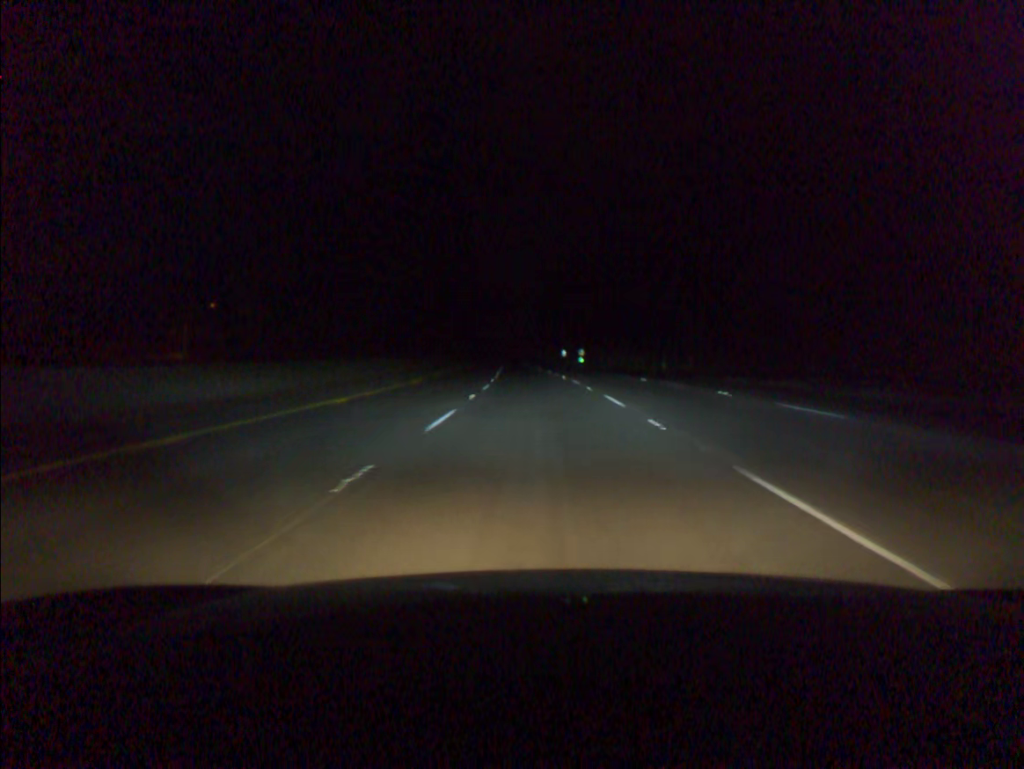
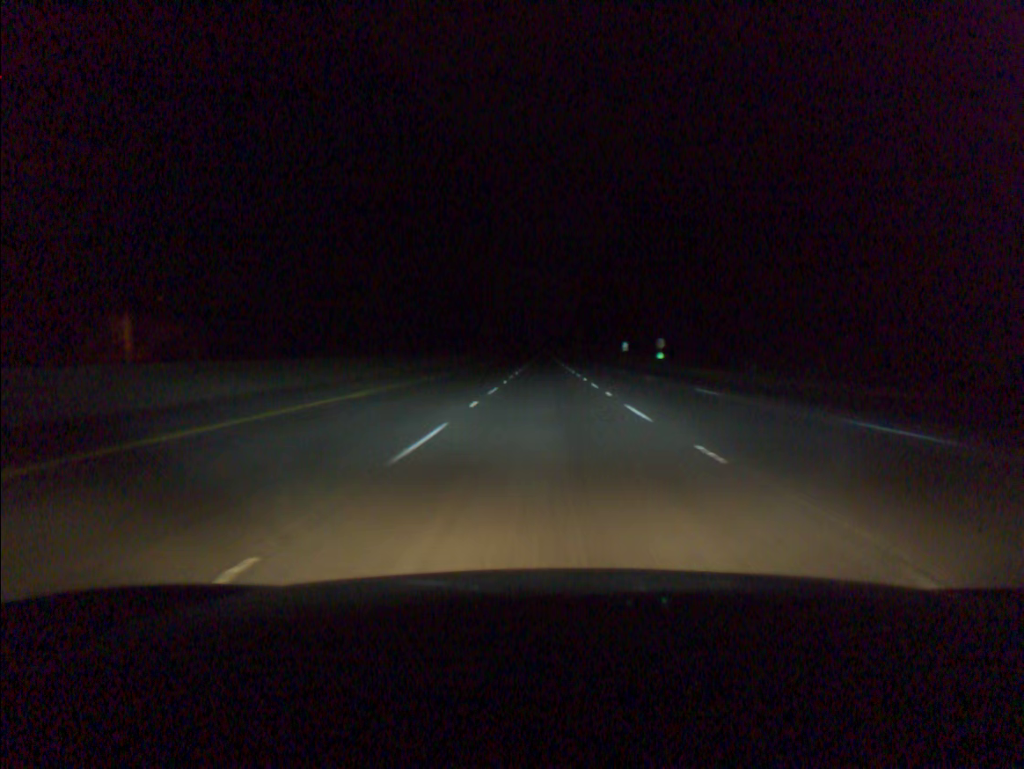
(-2.2, +76.5) m; -3°
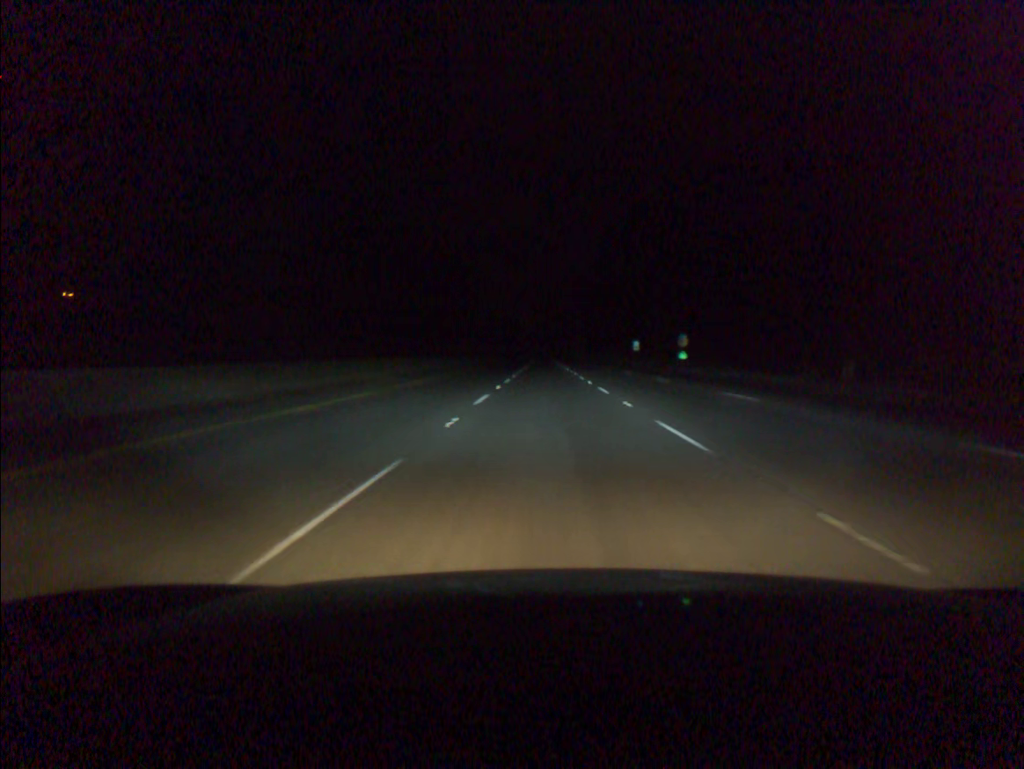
(0.0, +19.2) m; 0°
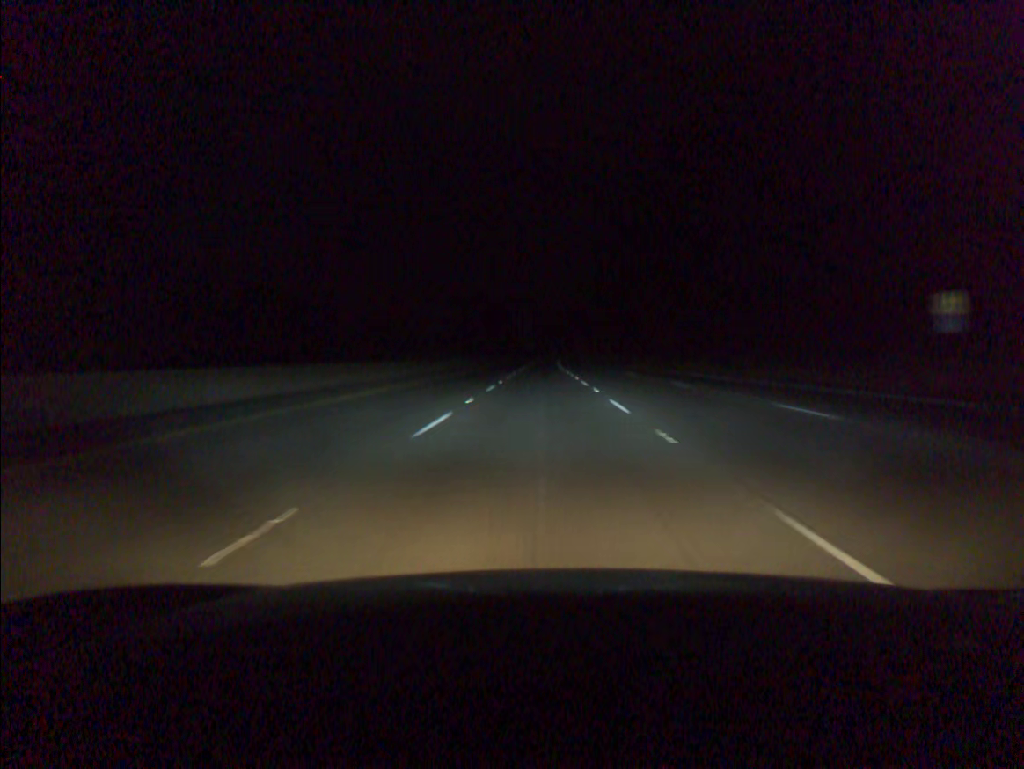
(+0.4, +95.5) m; 0°
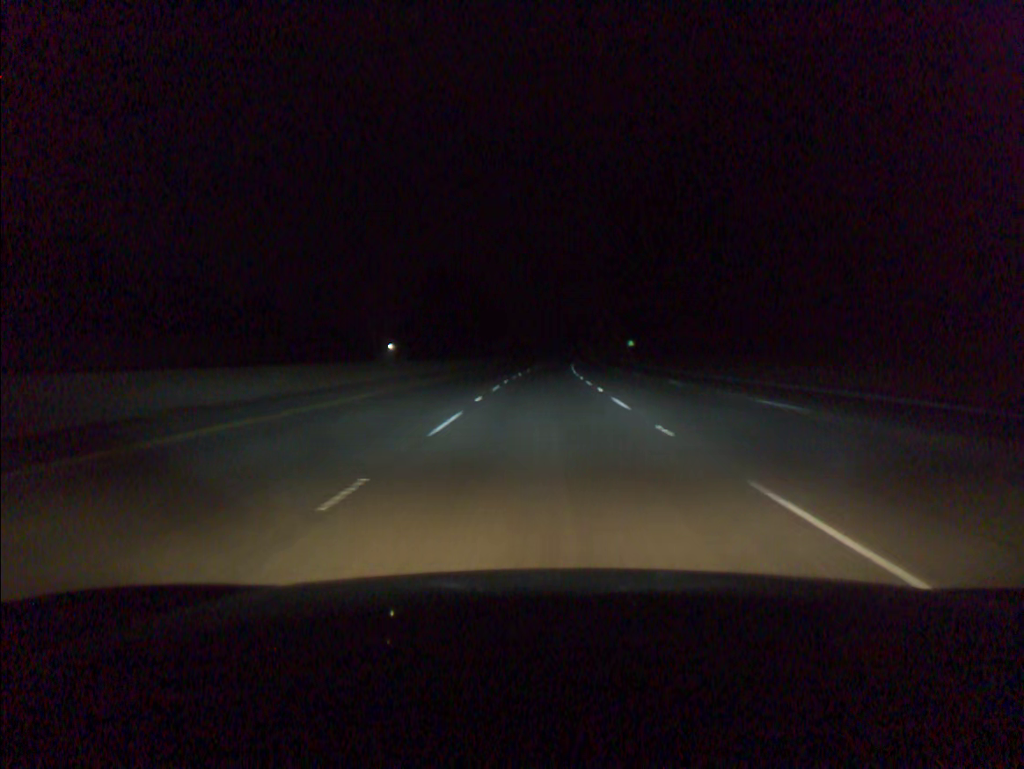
(0.0, +57.2) m; 0°
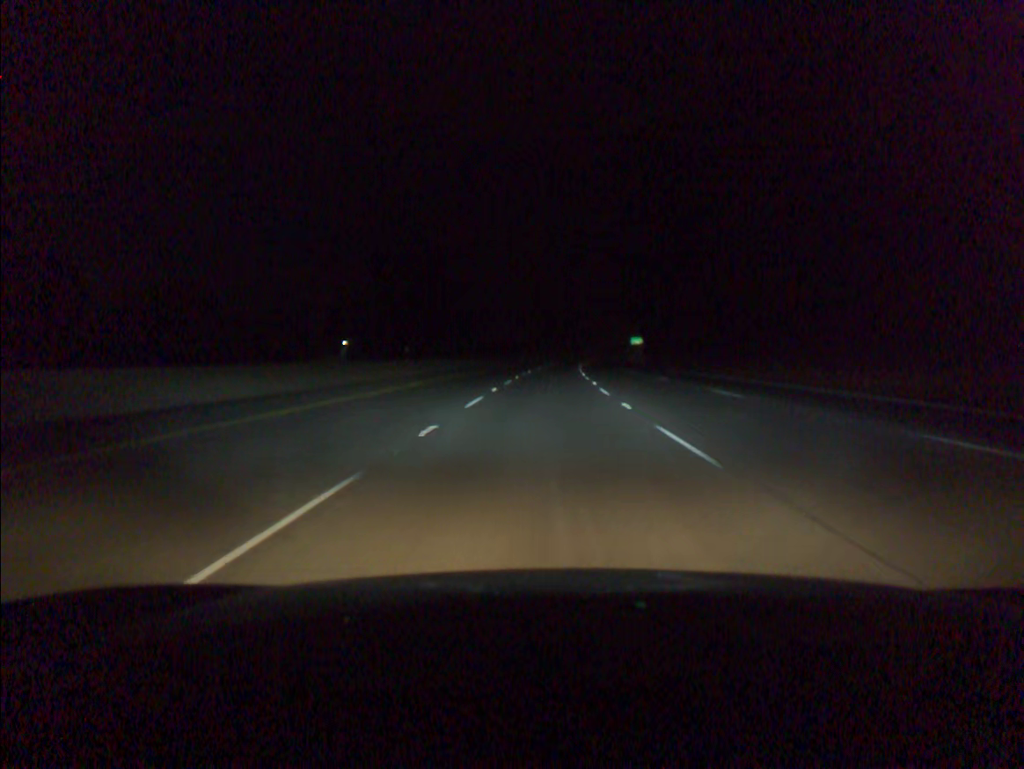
(+0.2, +38.2) m; +1°
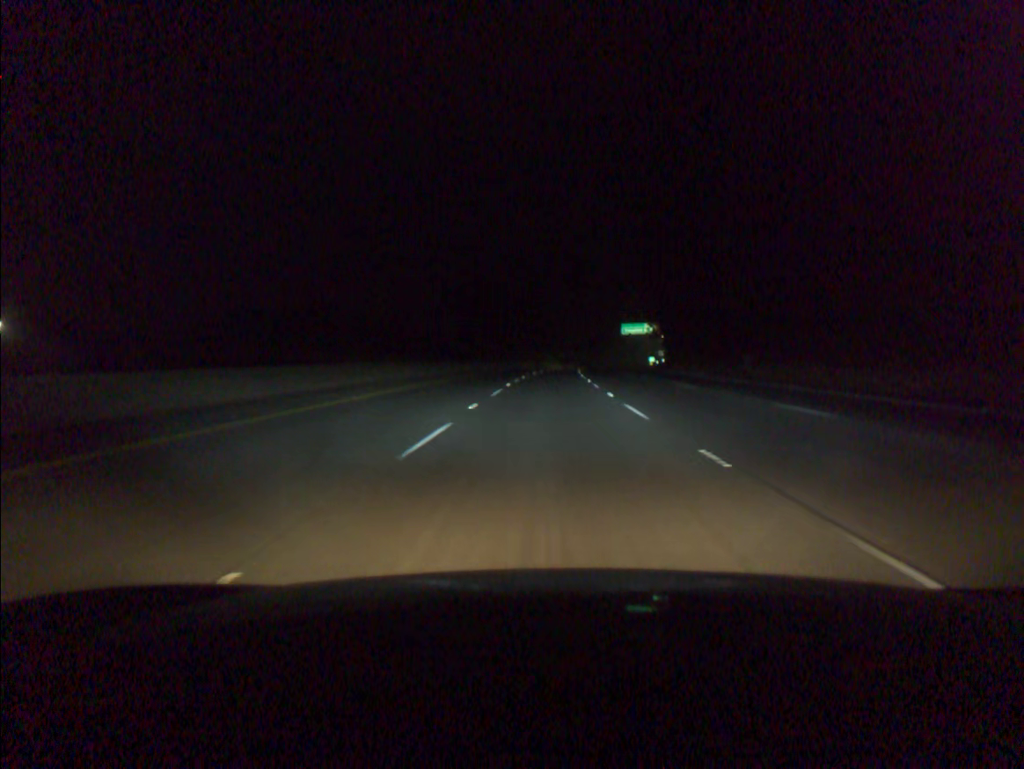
(+2.9, +95.5) m; +4°
